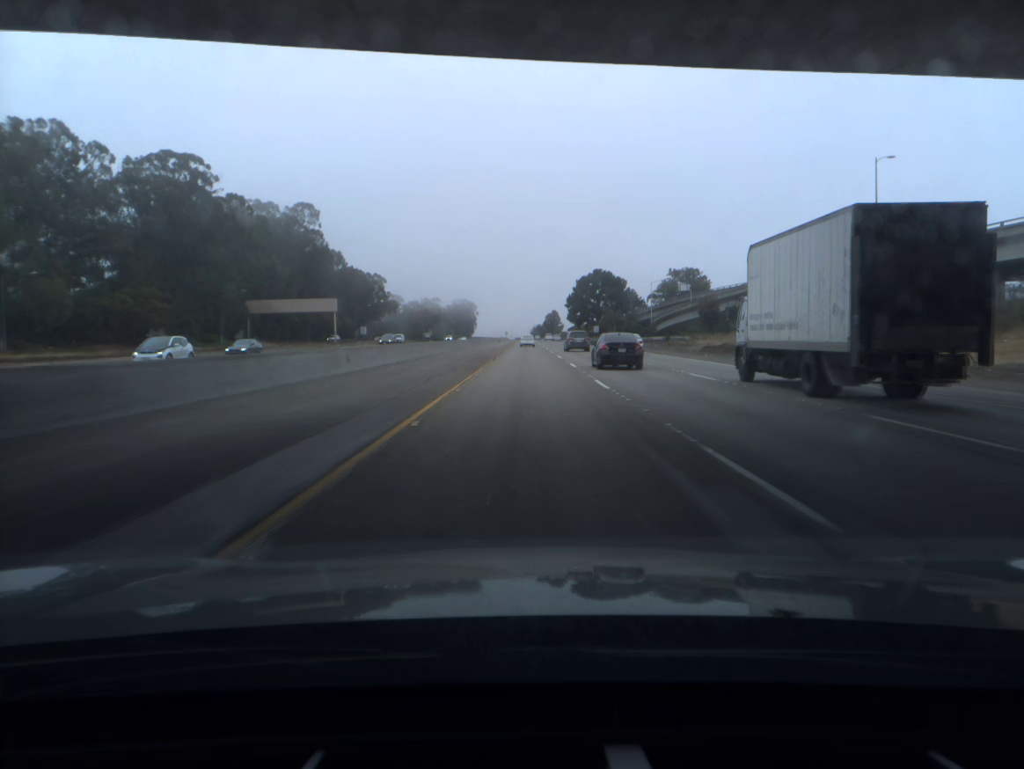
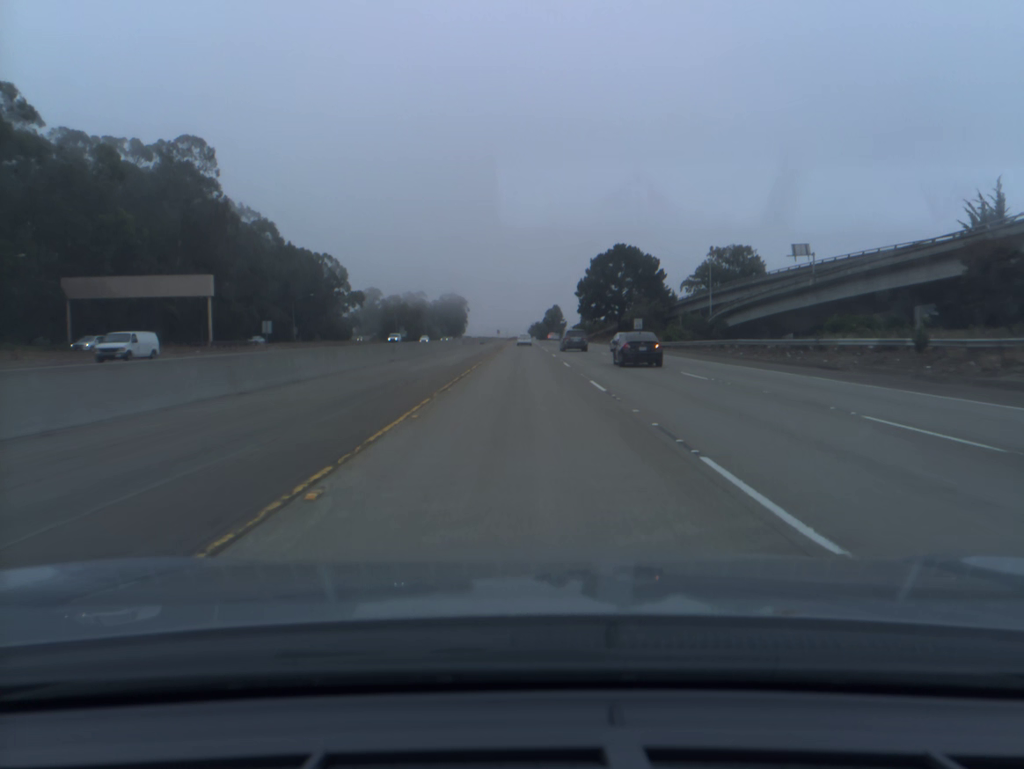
(+0.3, +58.5) m; 0°
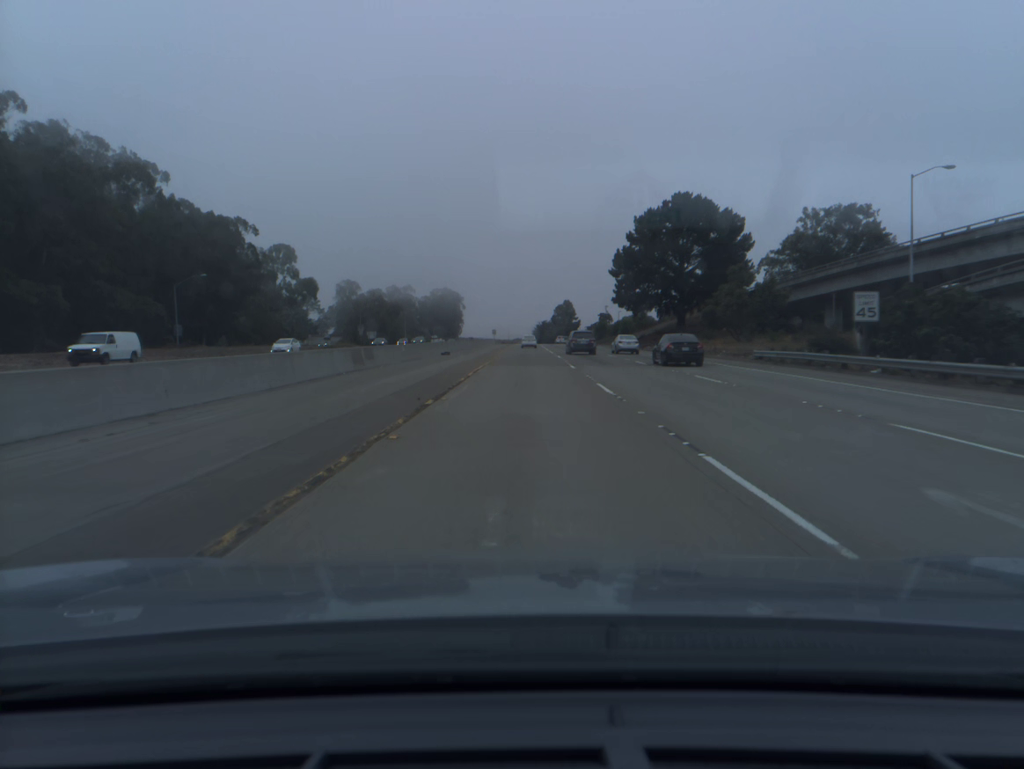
(-0.1, +58.4) m; 0°
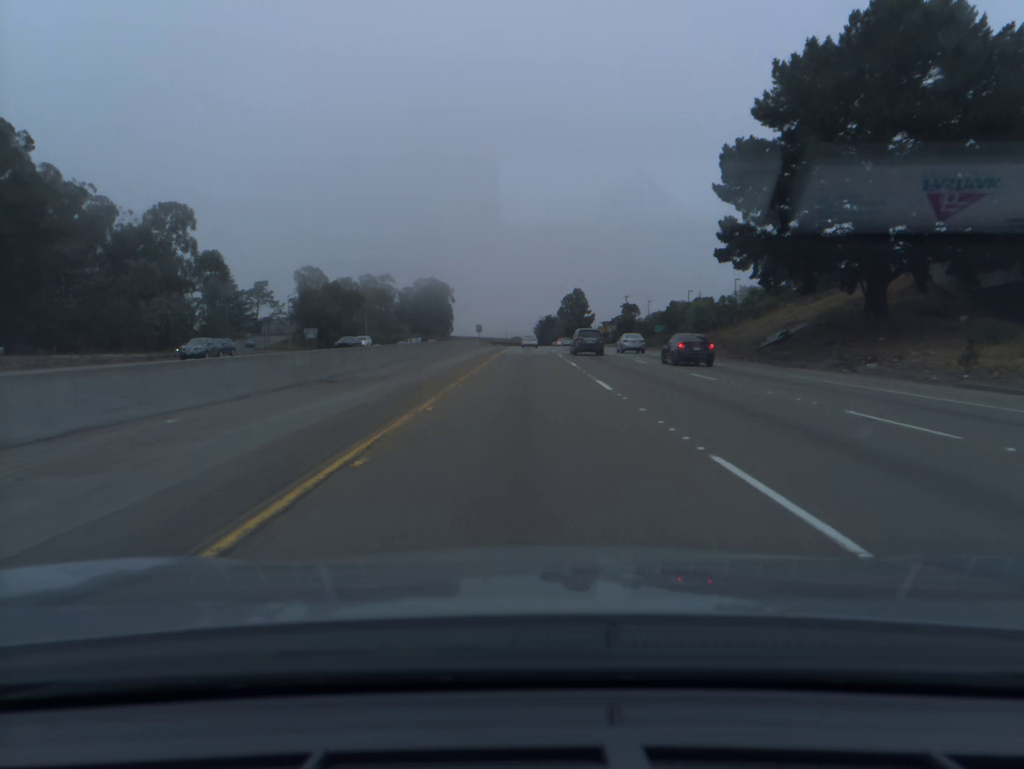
(0.0, +58.4) m; 0°
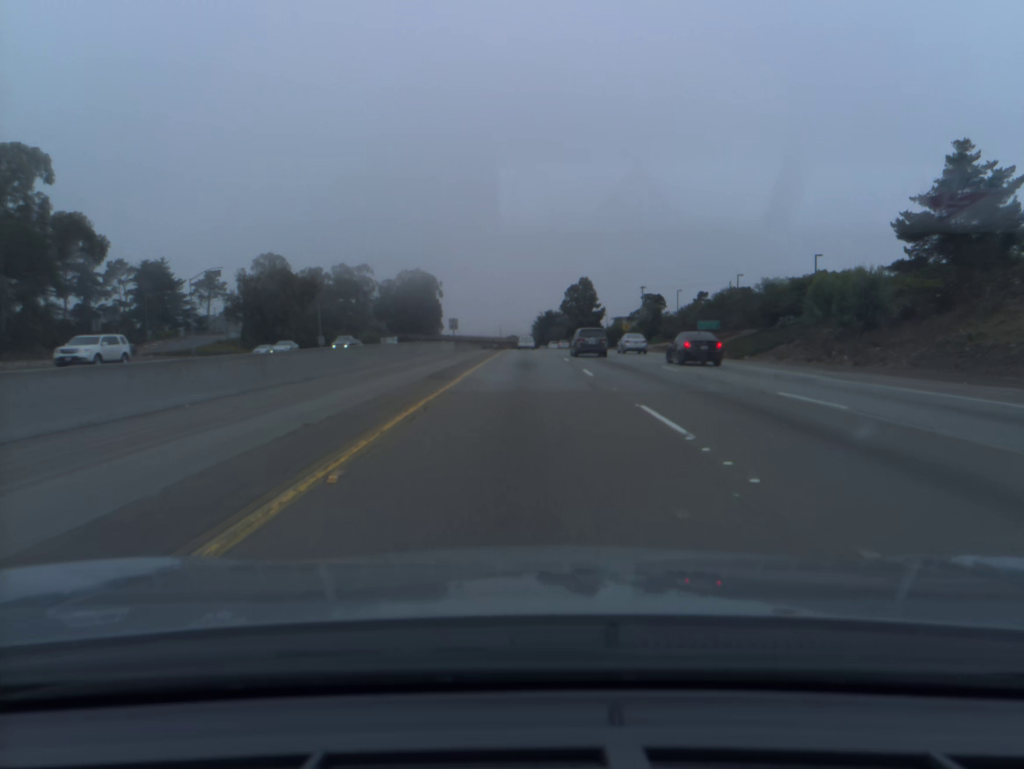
(+0.1, +39.0) m; 0°
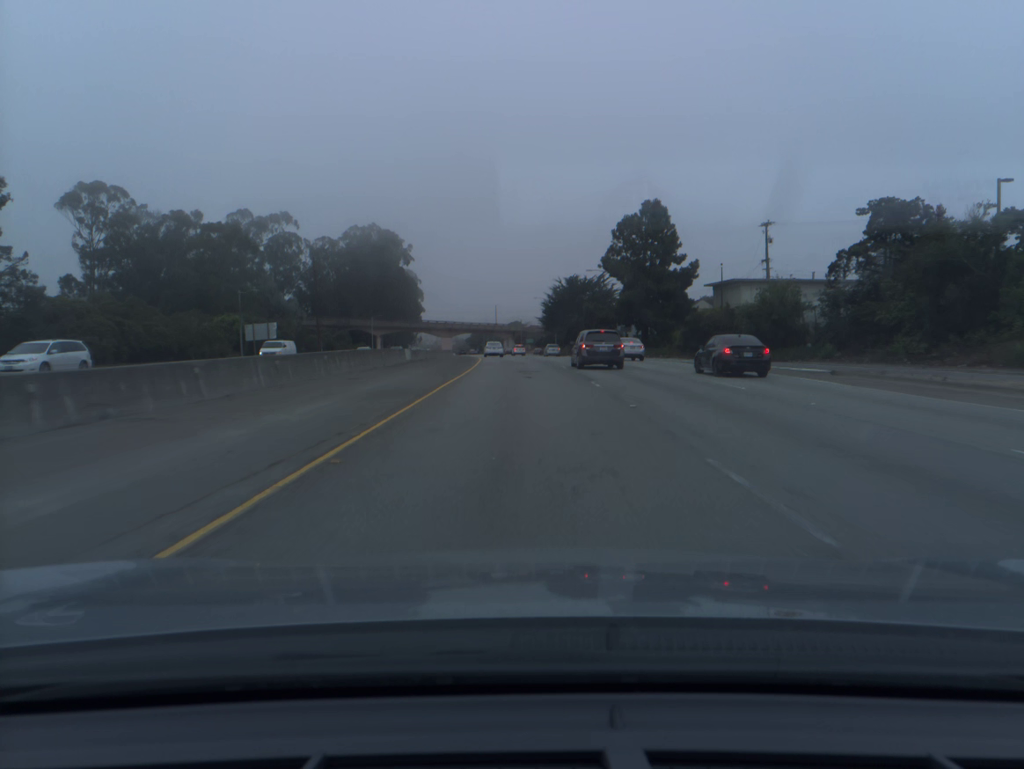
(0.0, +95.3) m; 0°
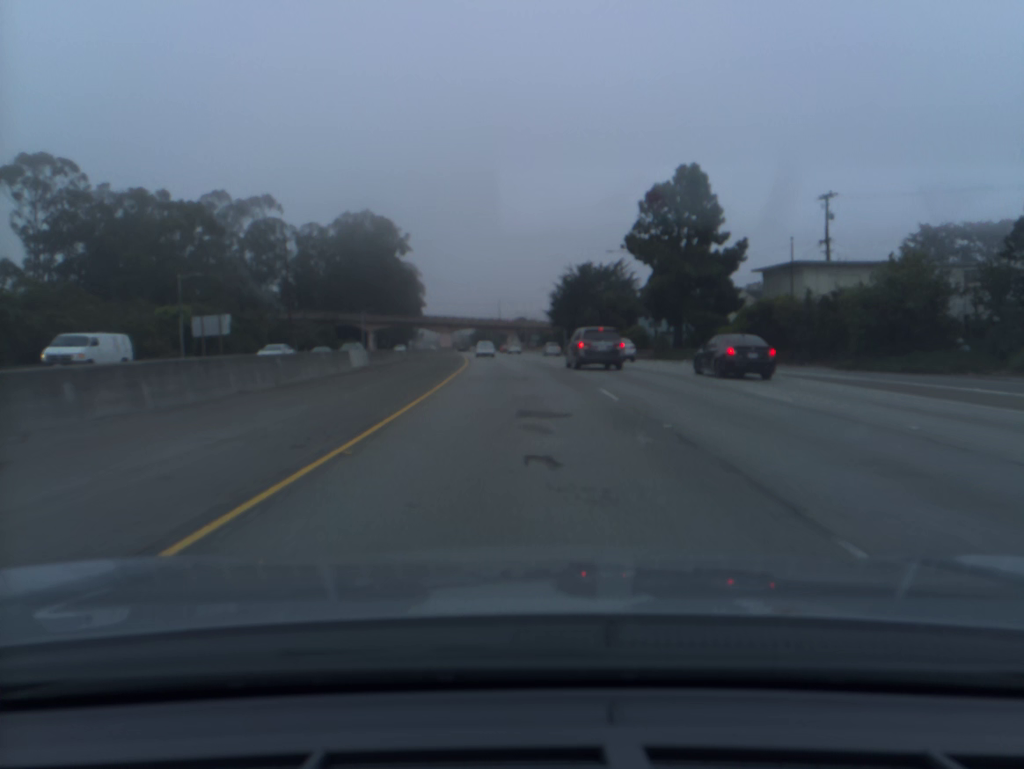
(-0.1, +18.6) m; 0°
